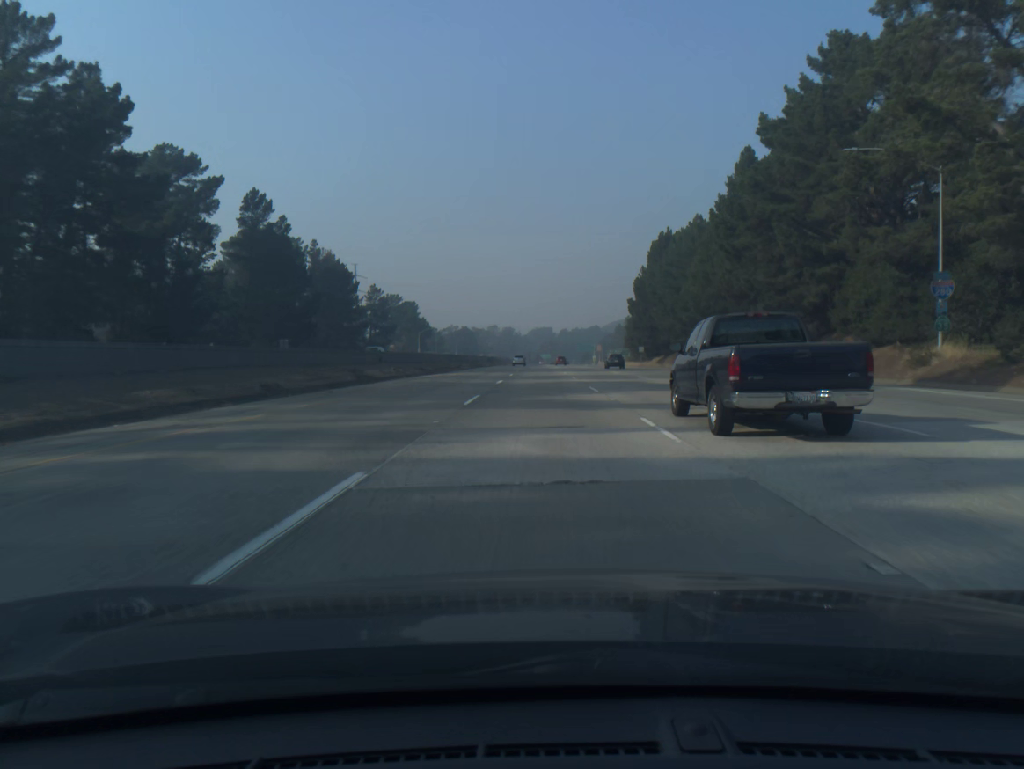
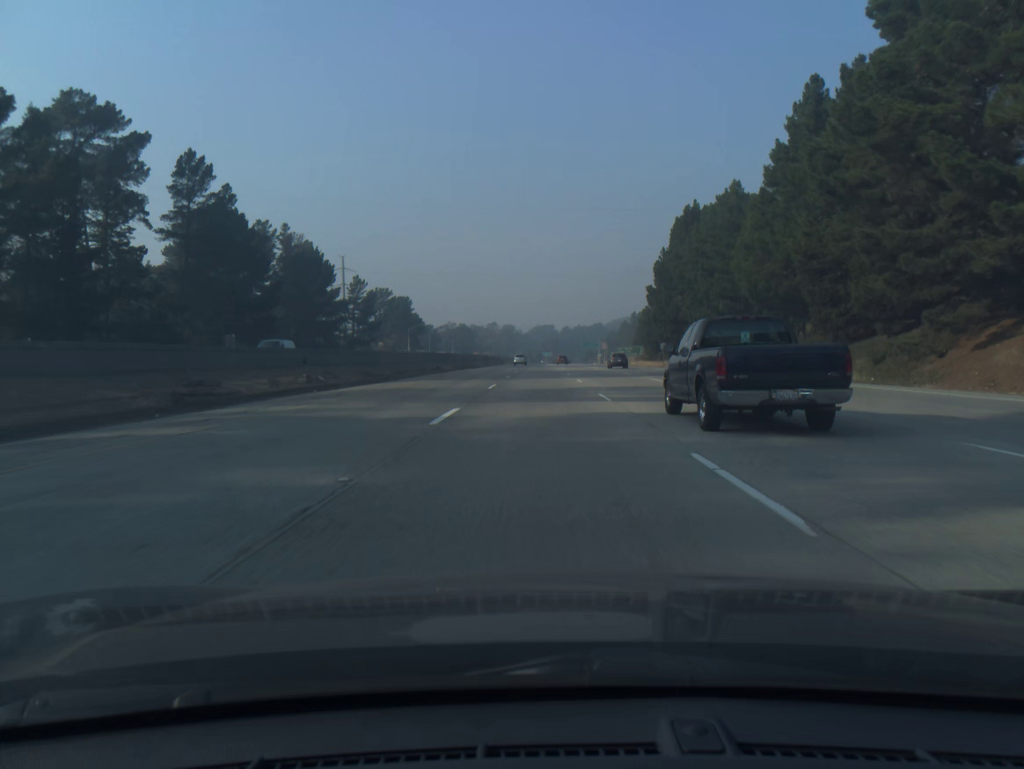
(0.0, +19.7) m; 0°
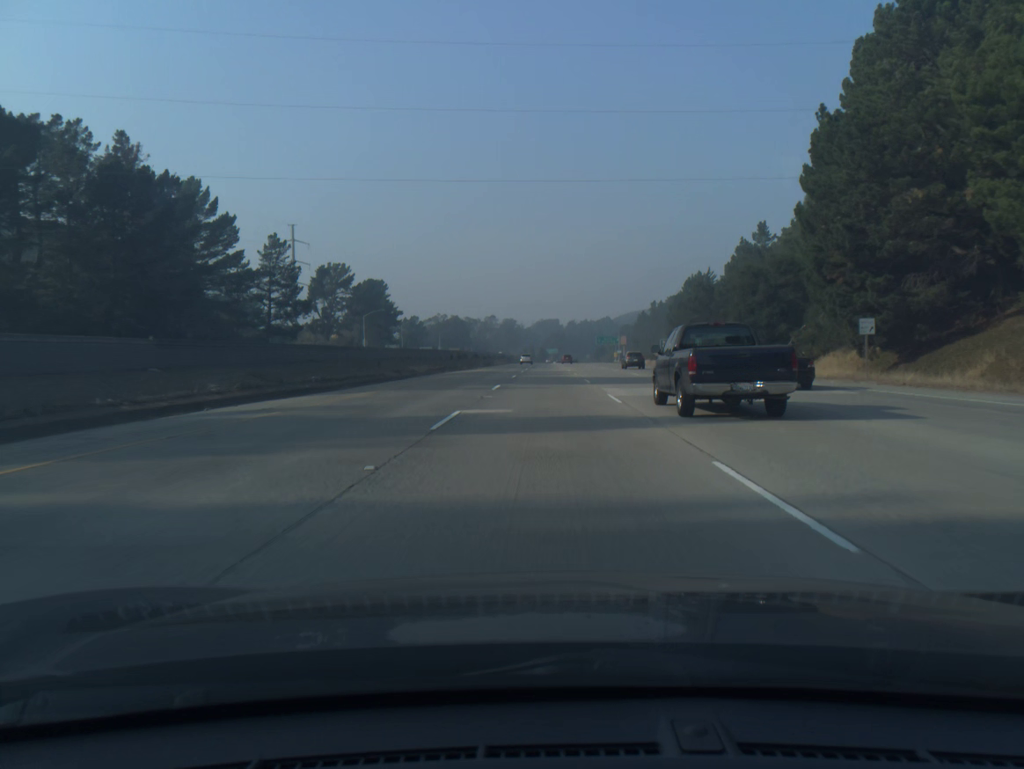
(-0.2, +59.3) m; 0°
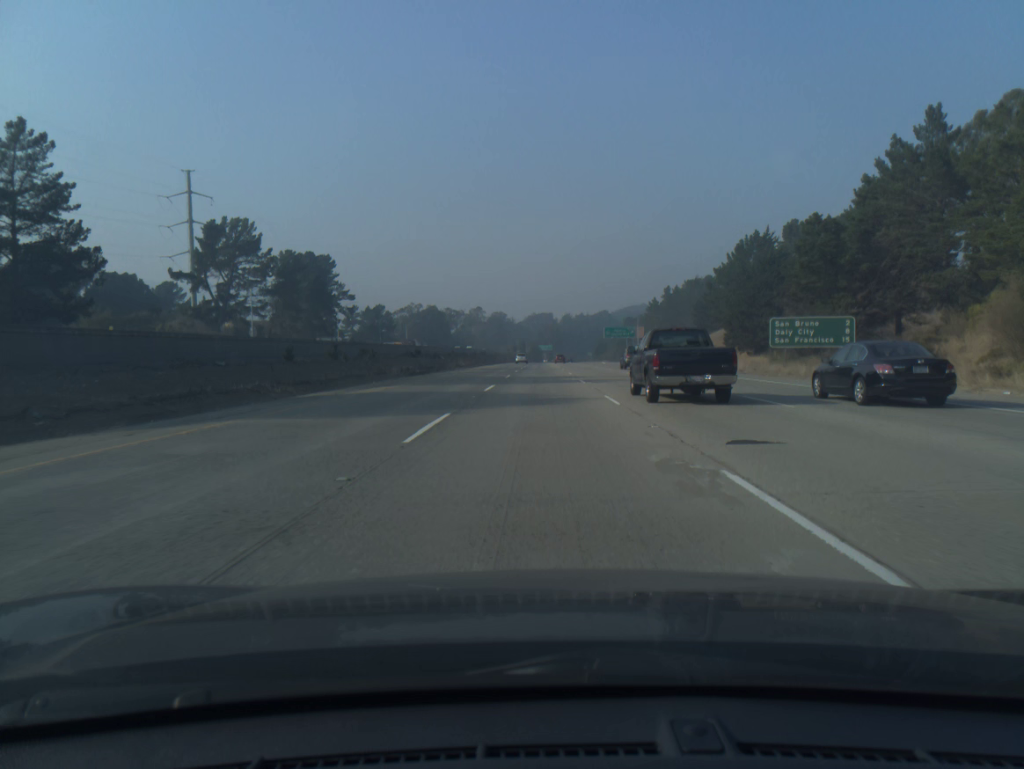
(+0.3, +59.4) m; +1°
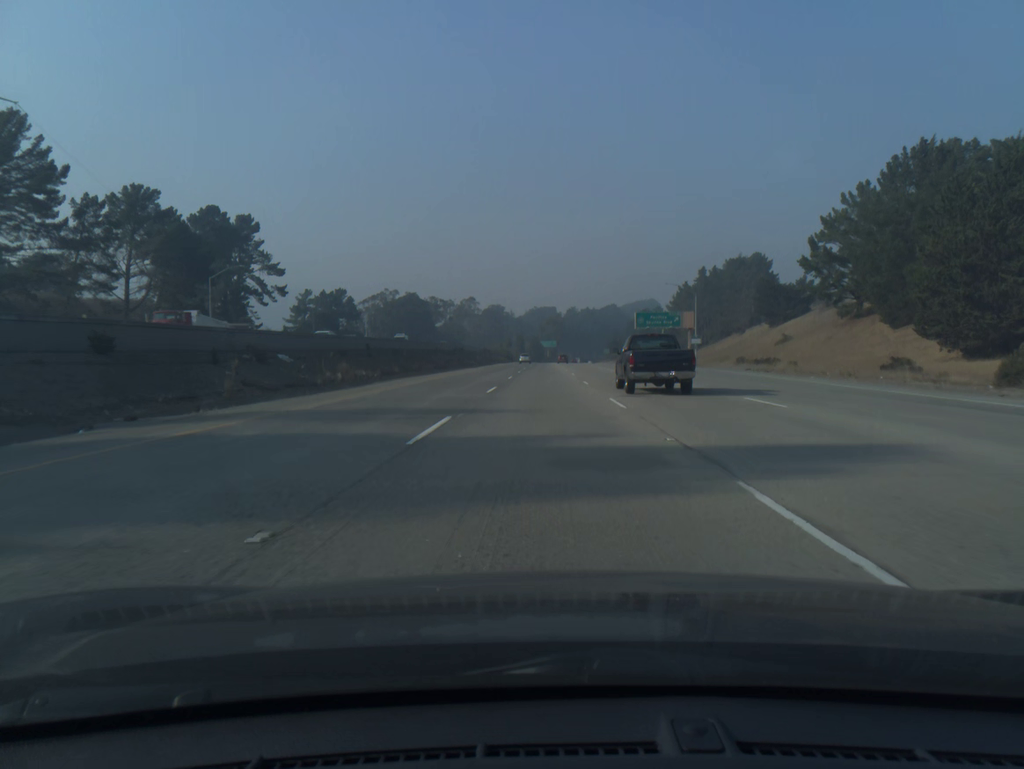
(-0.1, +59.3) m; 0°
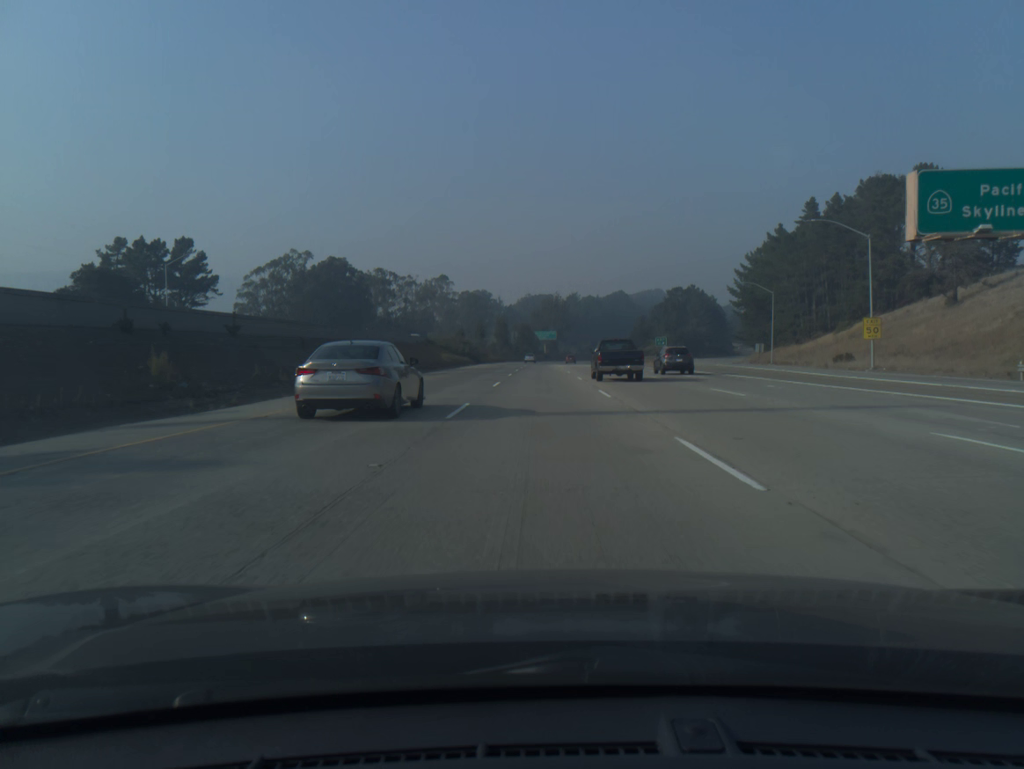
(+0.2, +98.7) m; 0°
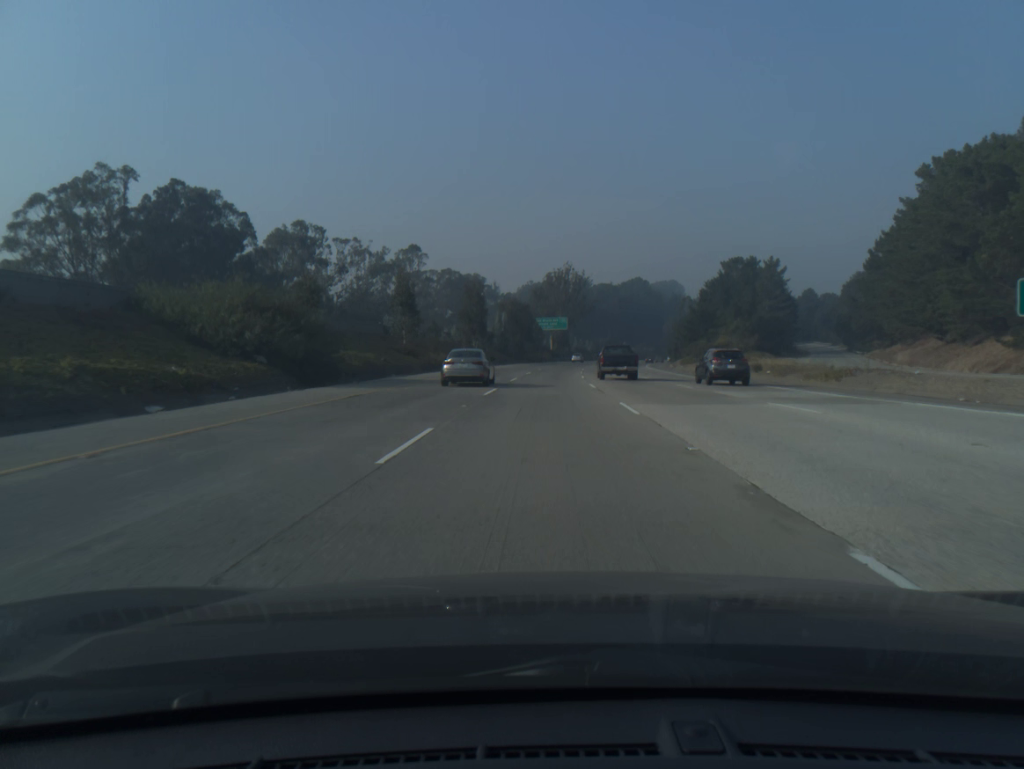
(-0.2, +79.0) m; 0°
